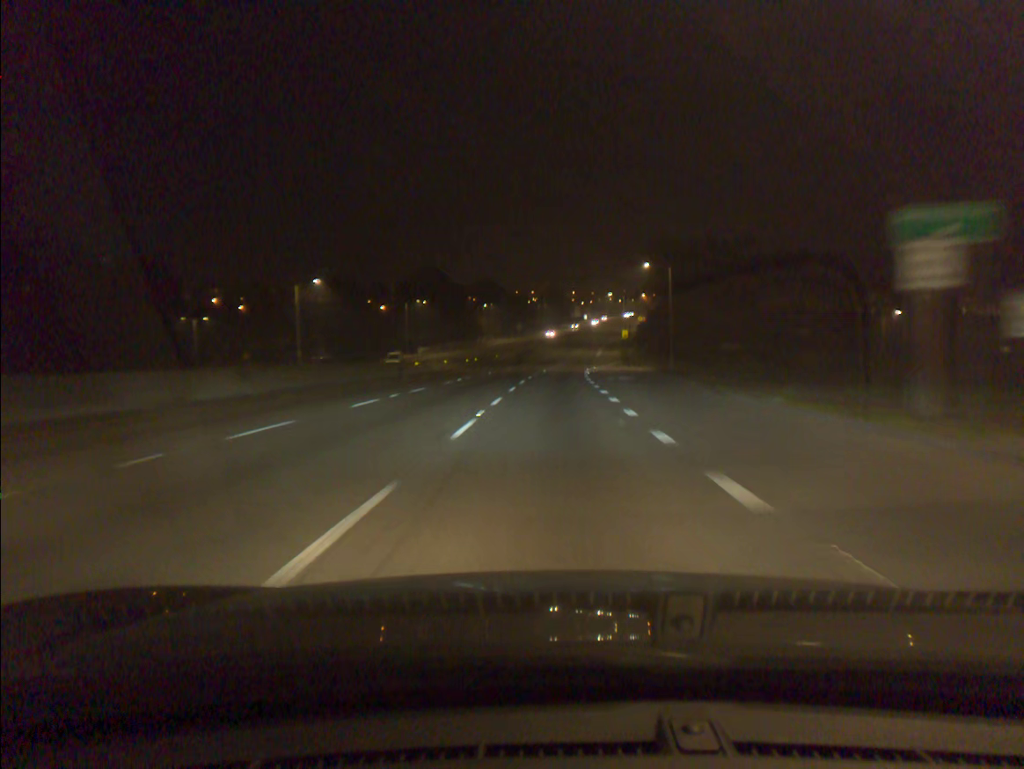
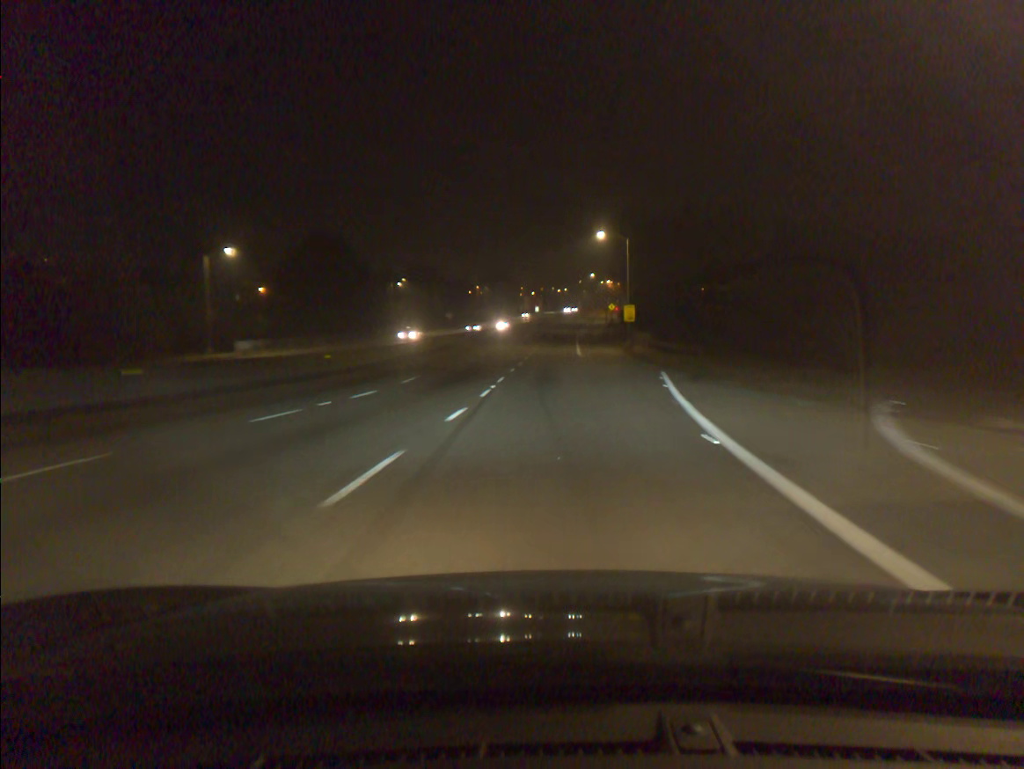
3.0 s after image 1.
(+2.0, +64.2) m; +4°
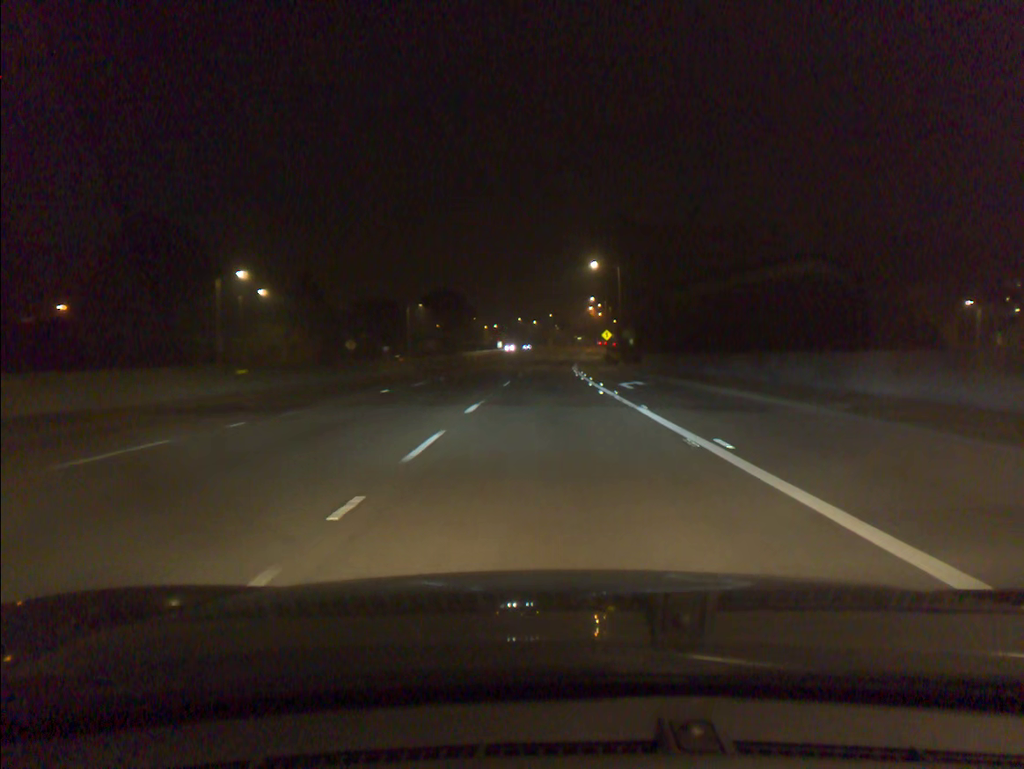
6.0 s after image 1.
(+0.9, +63.7) m; +3°
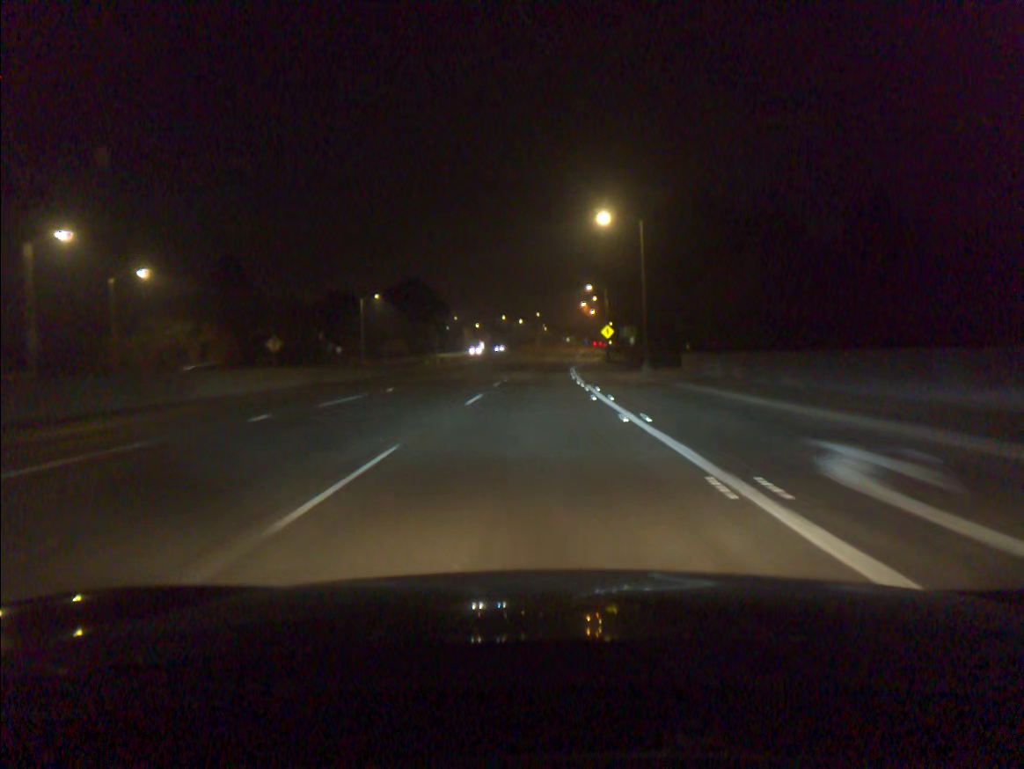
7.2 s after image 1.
(+0.3, +24.9) m; +1°
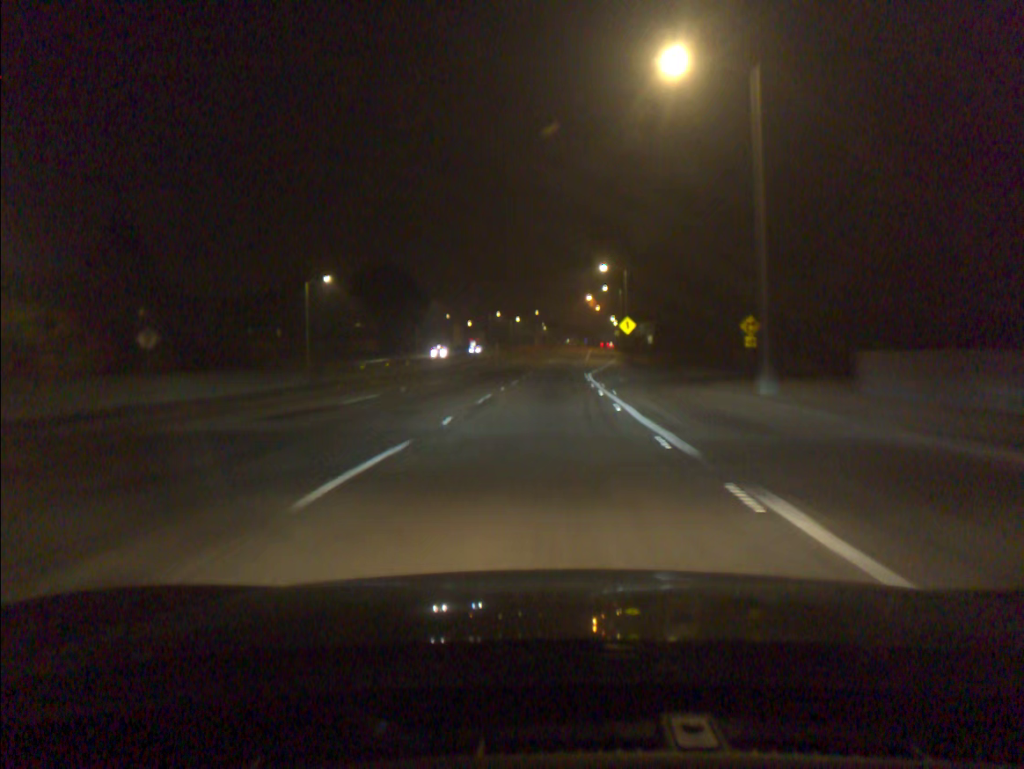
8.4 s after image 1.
(0.0, +24.8) m; 0°
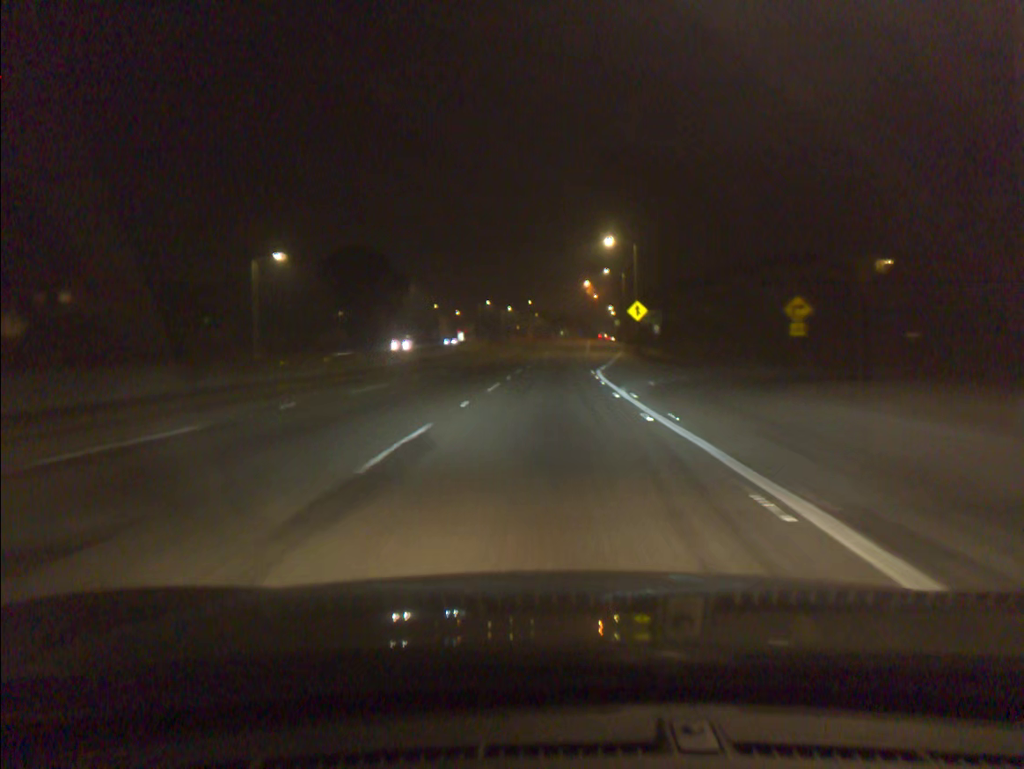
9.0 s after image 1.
(+0.1, +12.4) m; +1°
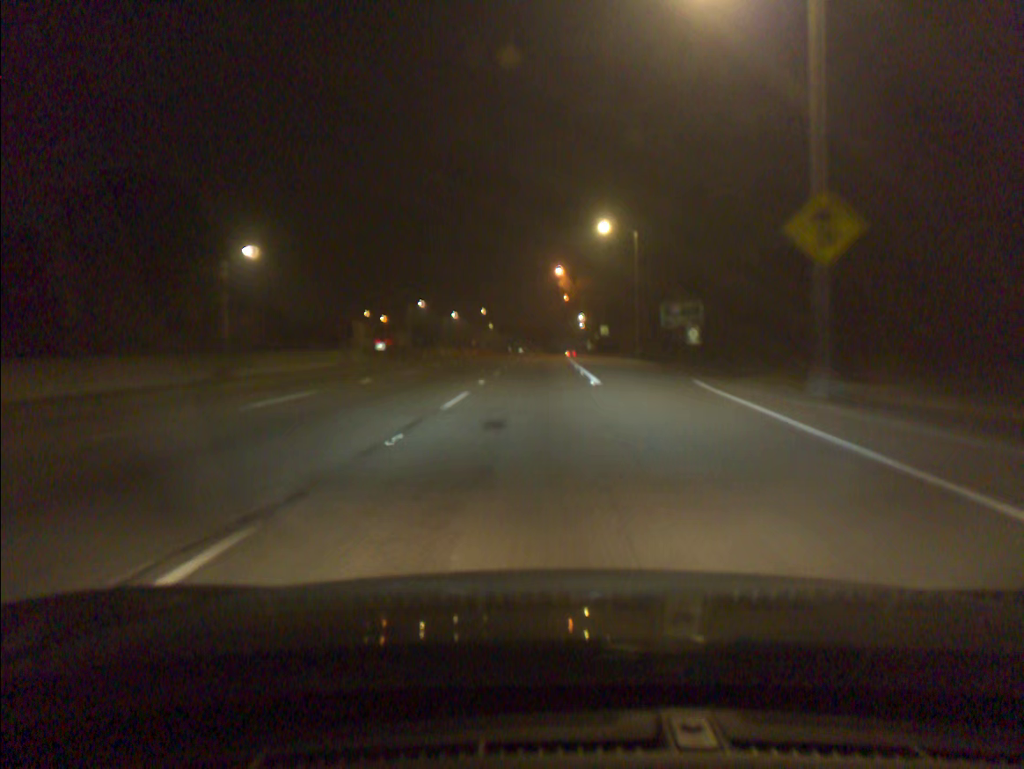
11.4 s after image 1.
(+1.2, +50.1) m; +3°
